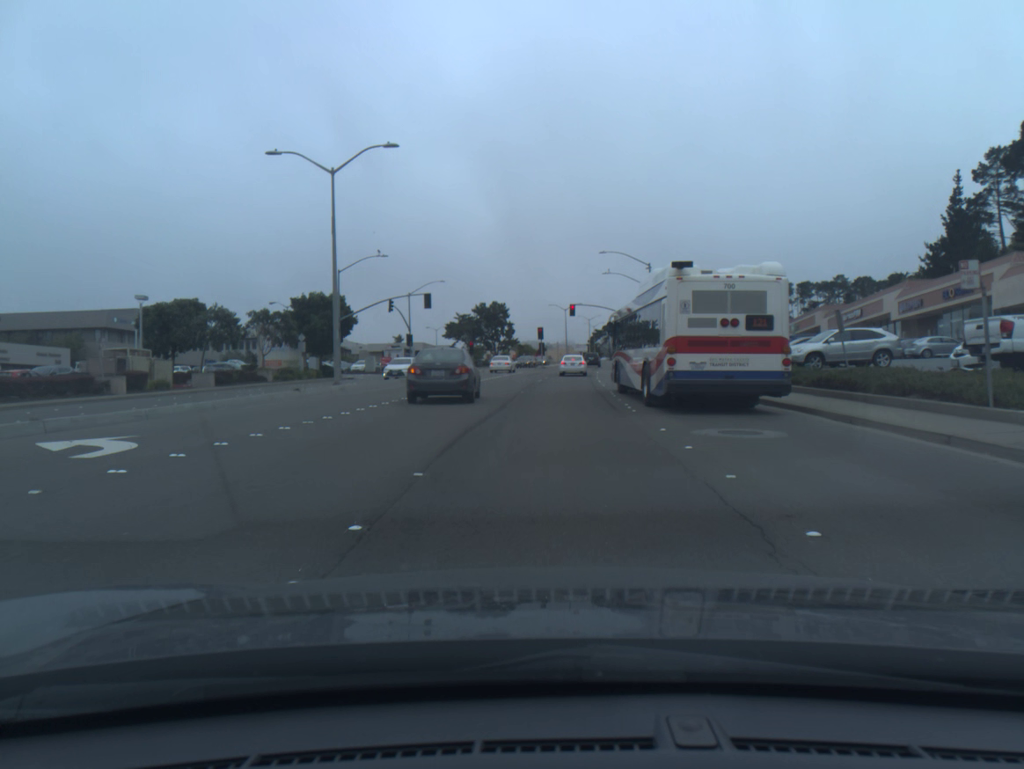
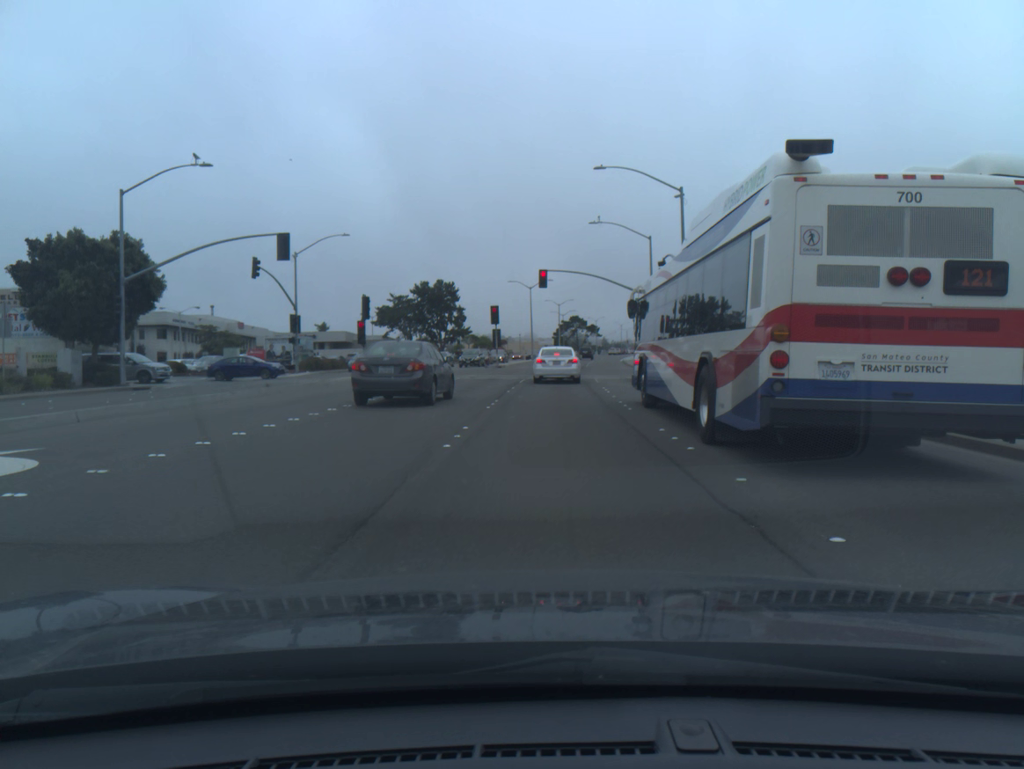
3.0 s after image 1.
(+0.6, +29.4) m; +3°
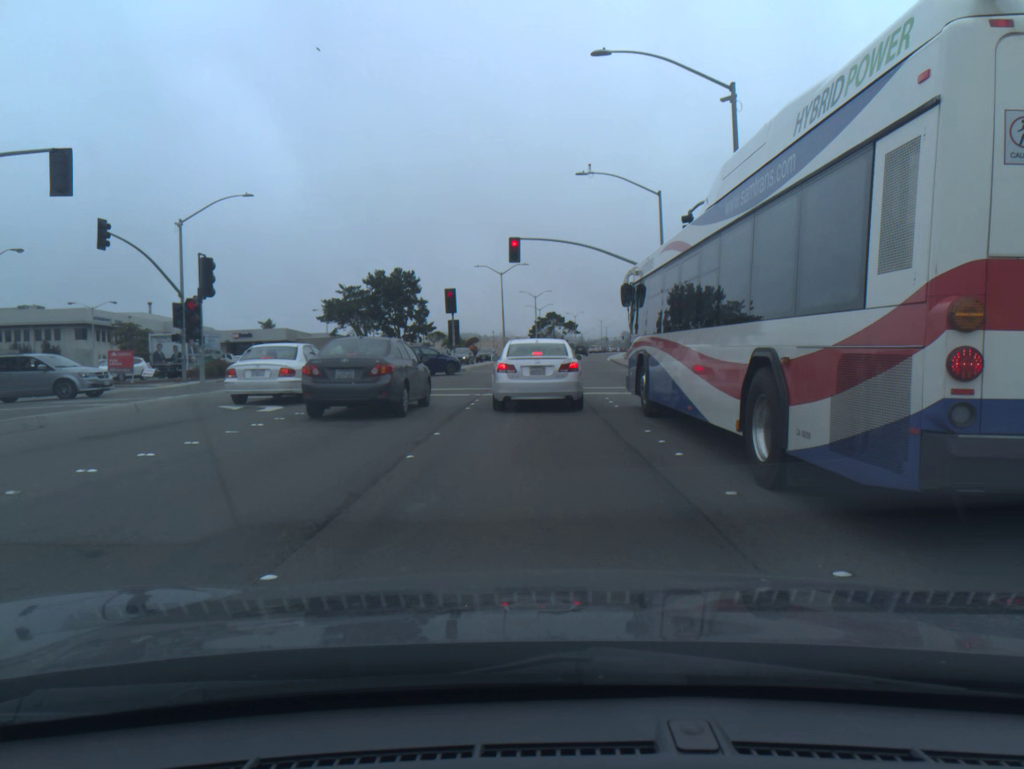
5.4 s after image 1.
(+0.2, +15.5) m; +2°
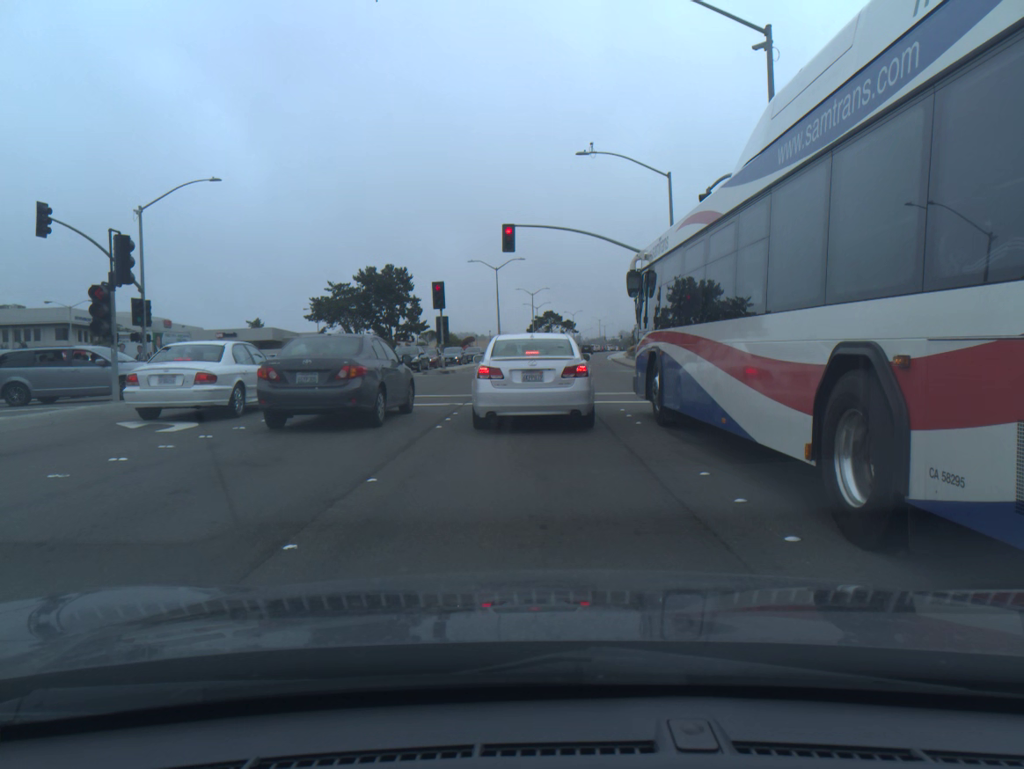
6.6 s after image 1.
(0.0, +4.3) m; 0°
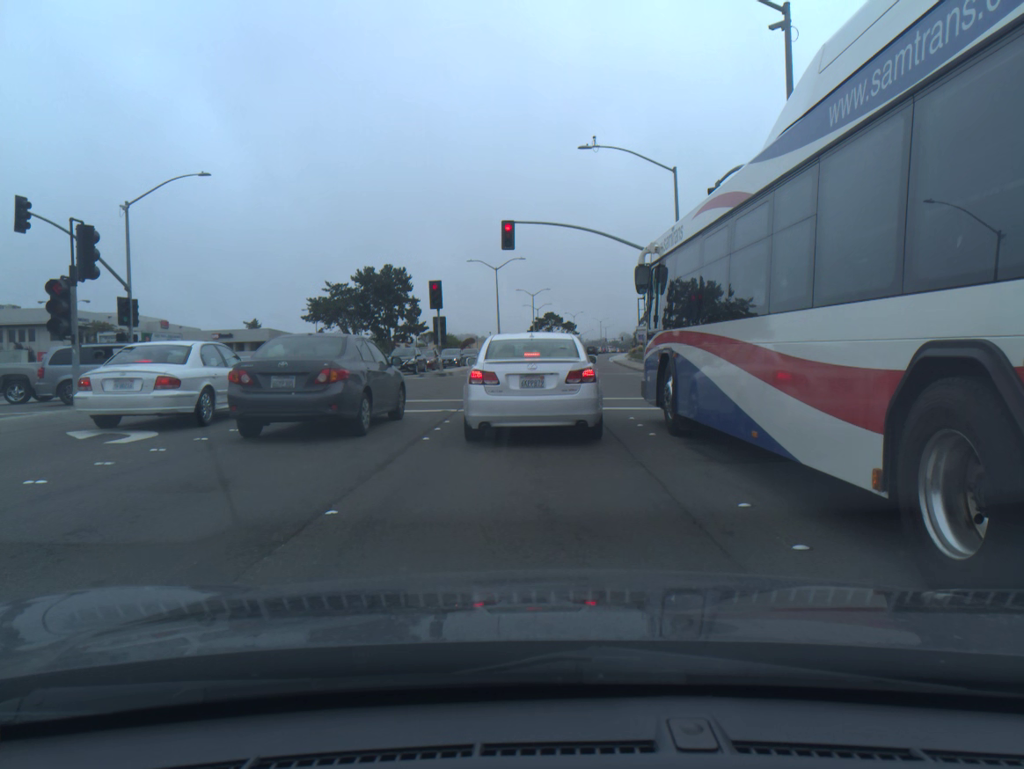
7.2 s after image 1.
(0.0, +1.4) m; 0°
